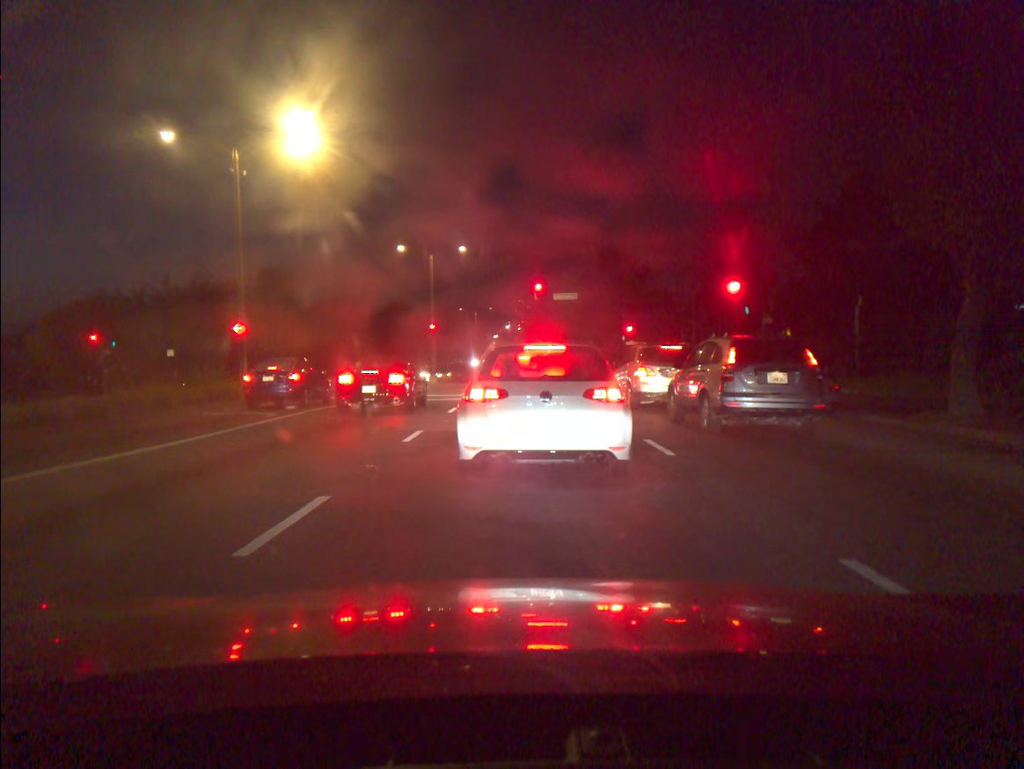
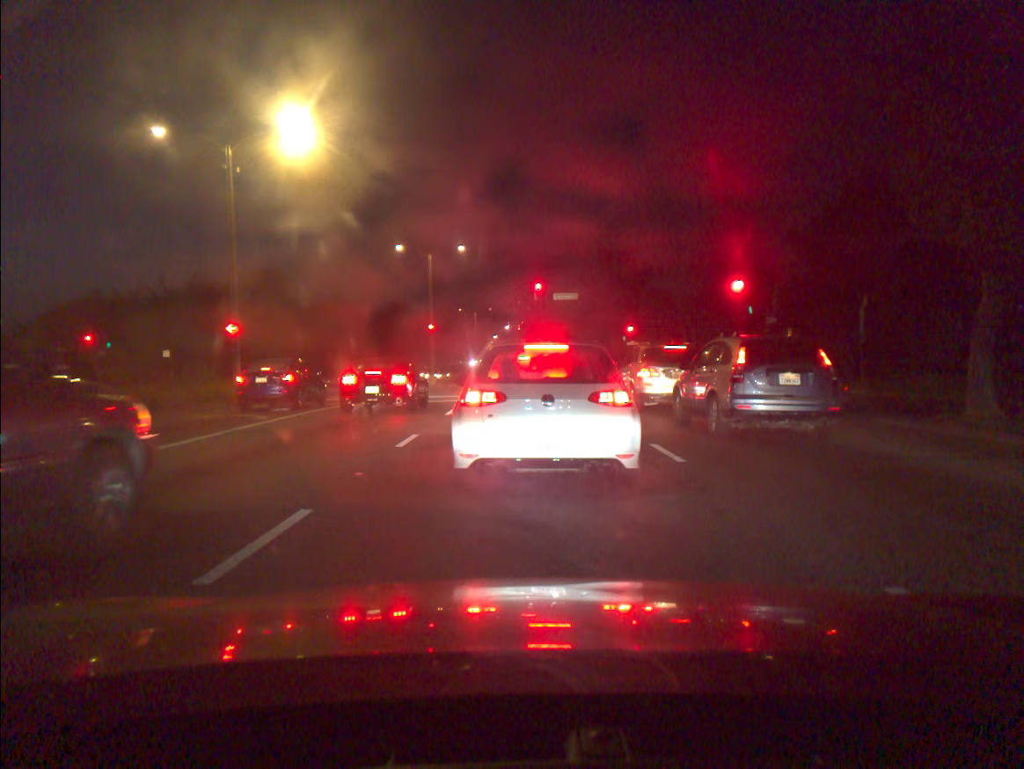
(0.0, +0.6) m; 0°
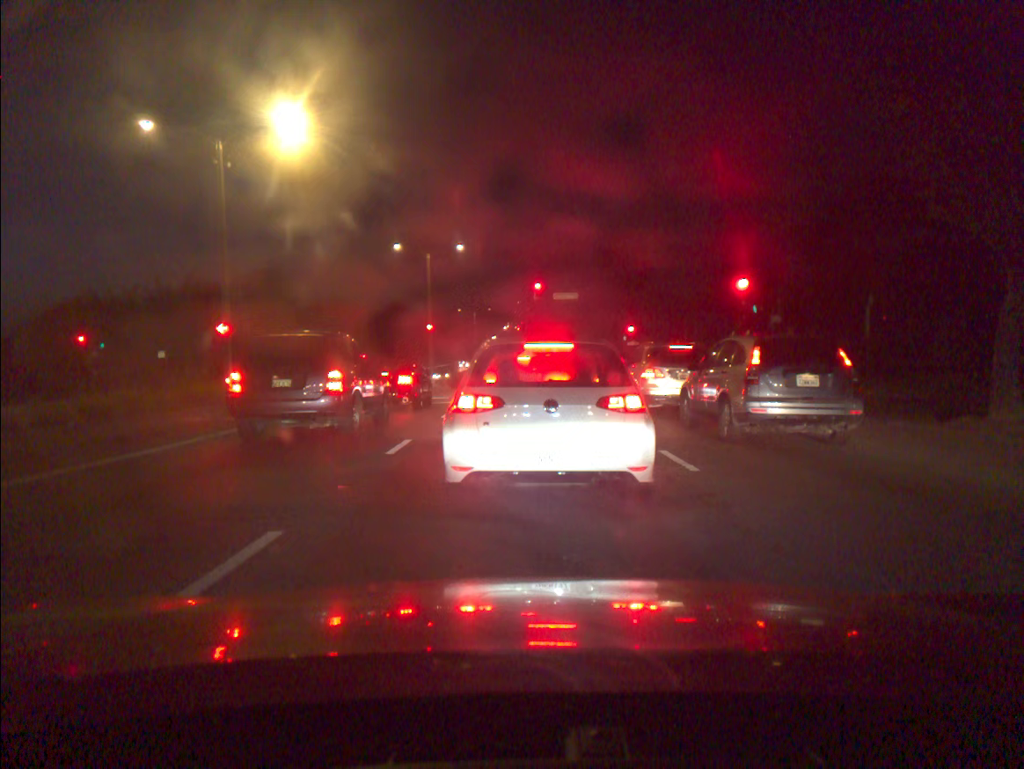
(0.0, +0.7) m; 0°
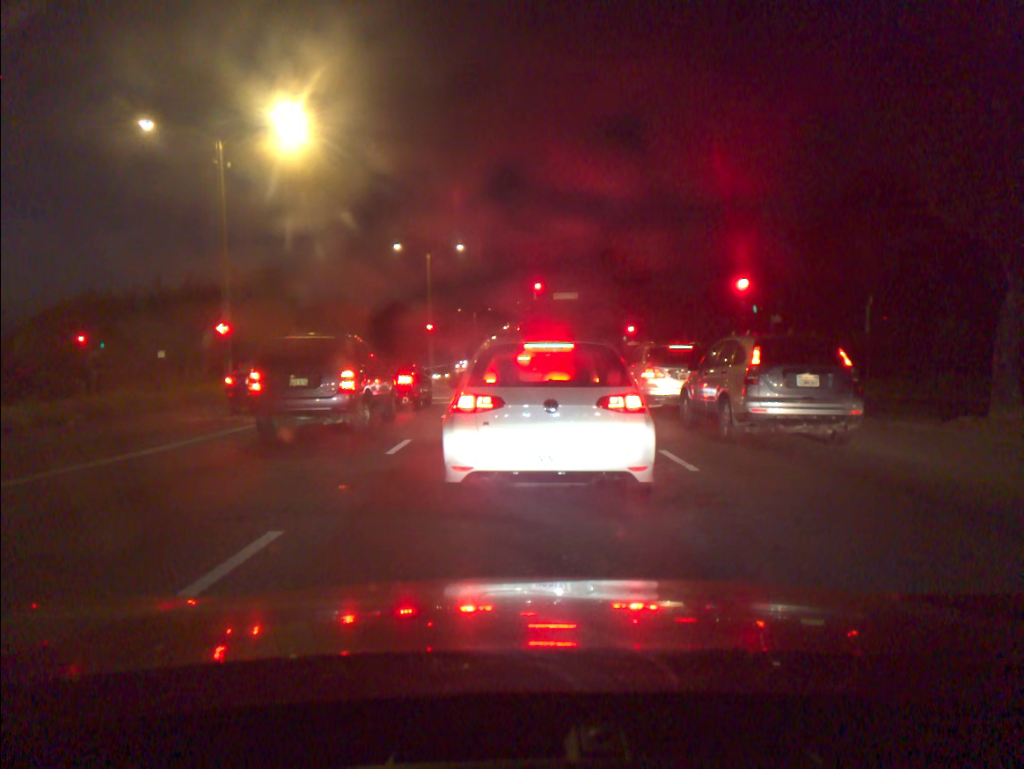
(0.0, 0.0) m; 0°
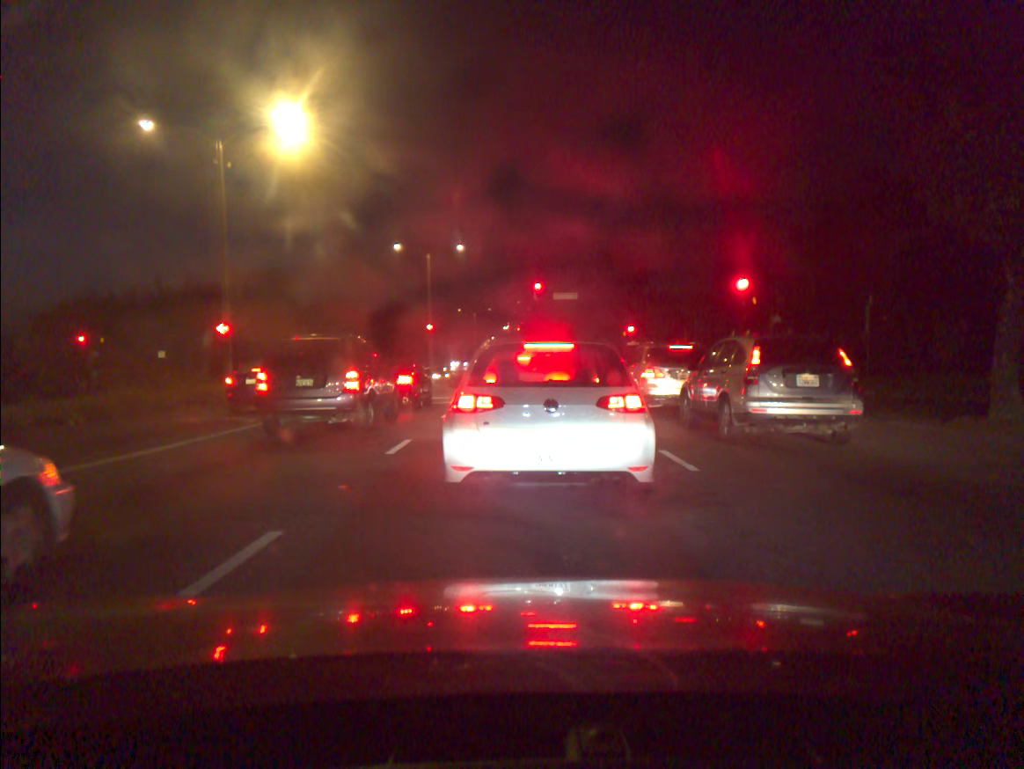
(0.0, 0.0) m; 0°
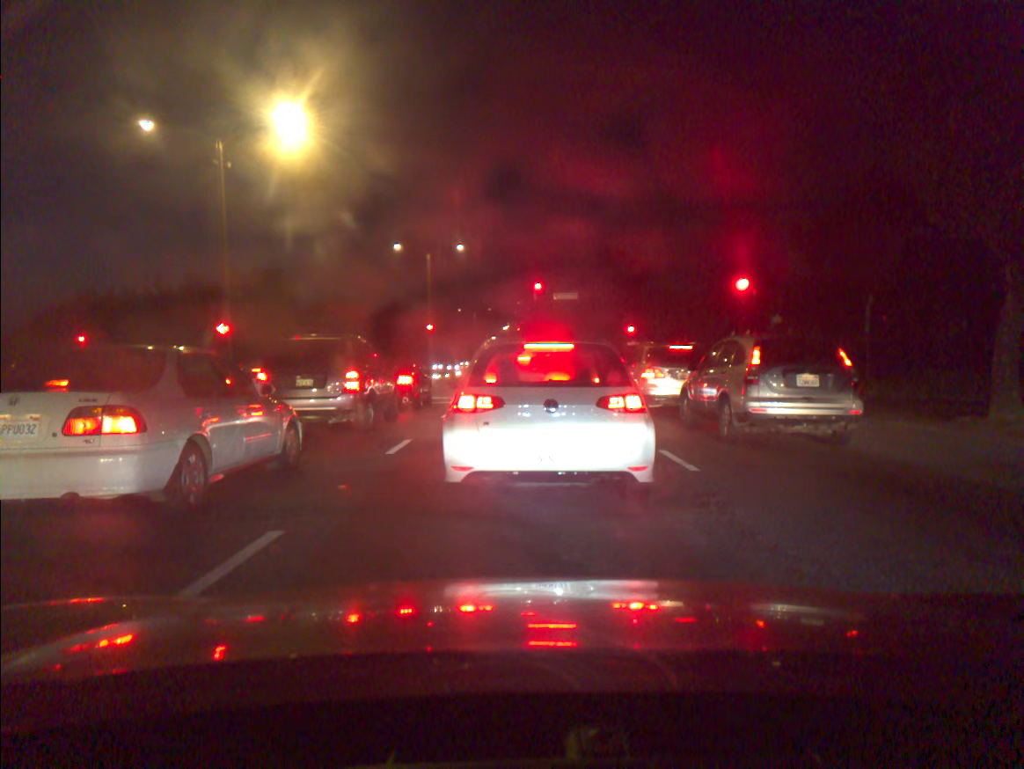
(0.0, 0.0) m; 0°
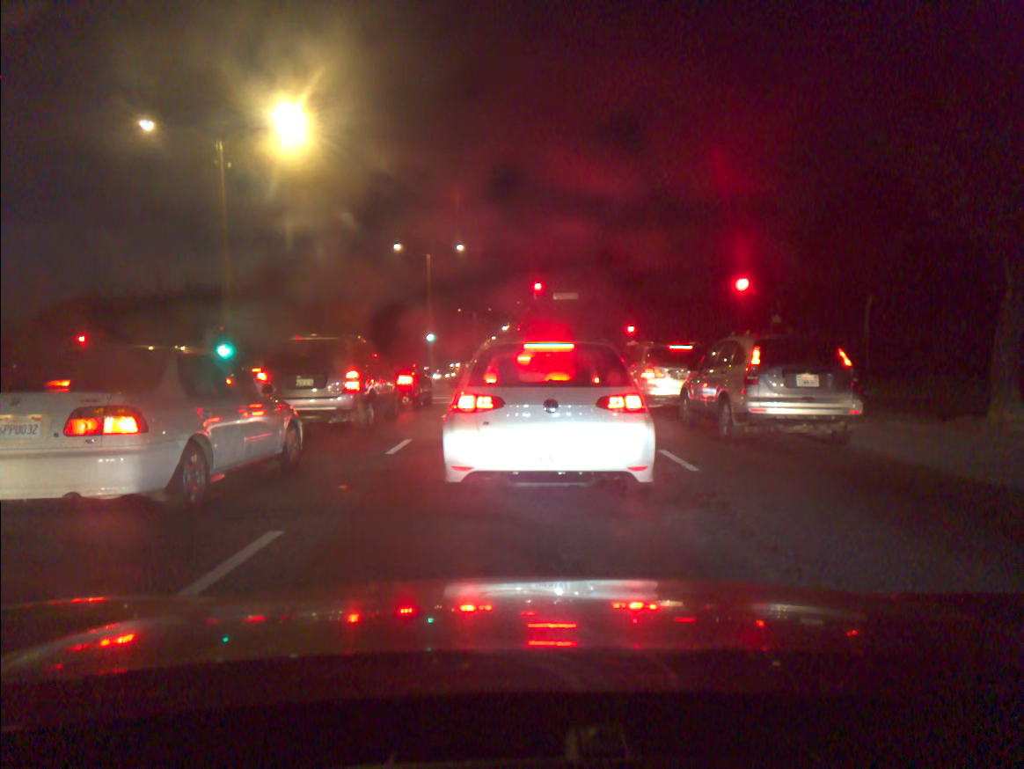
(0.0, 0.0) m; 0°
